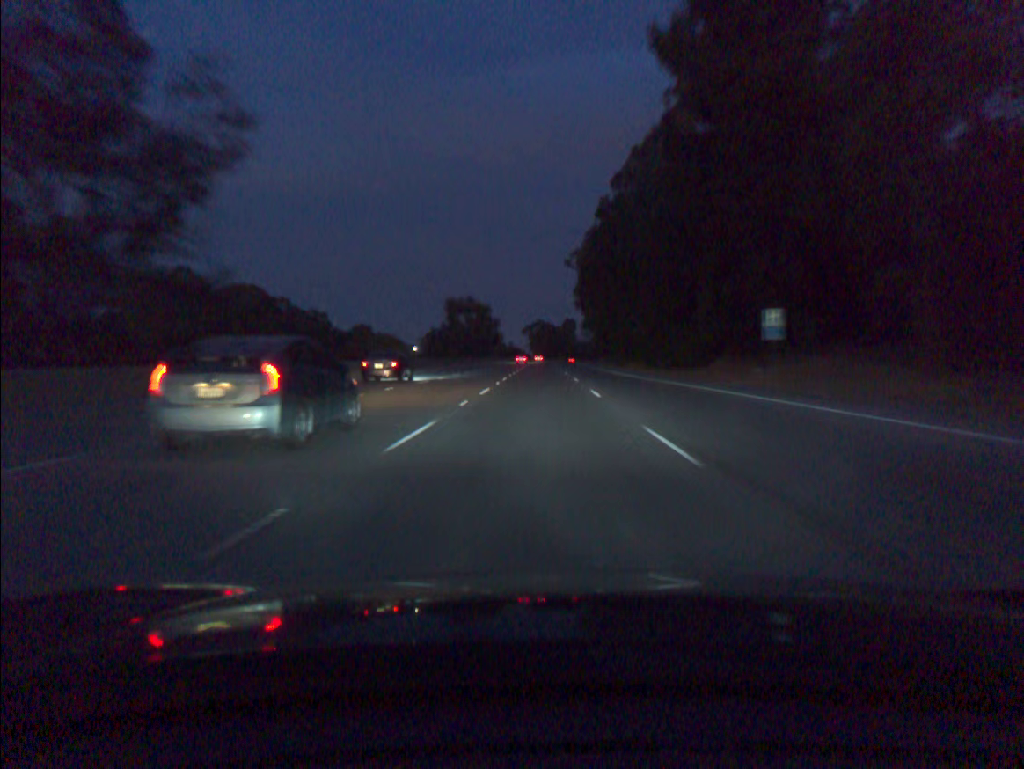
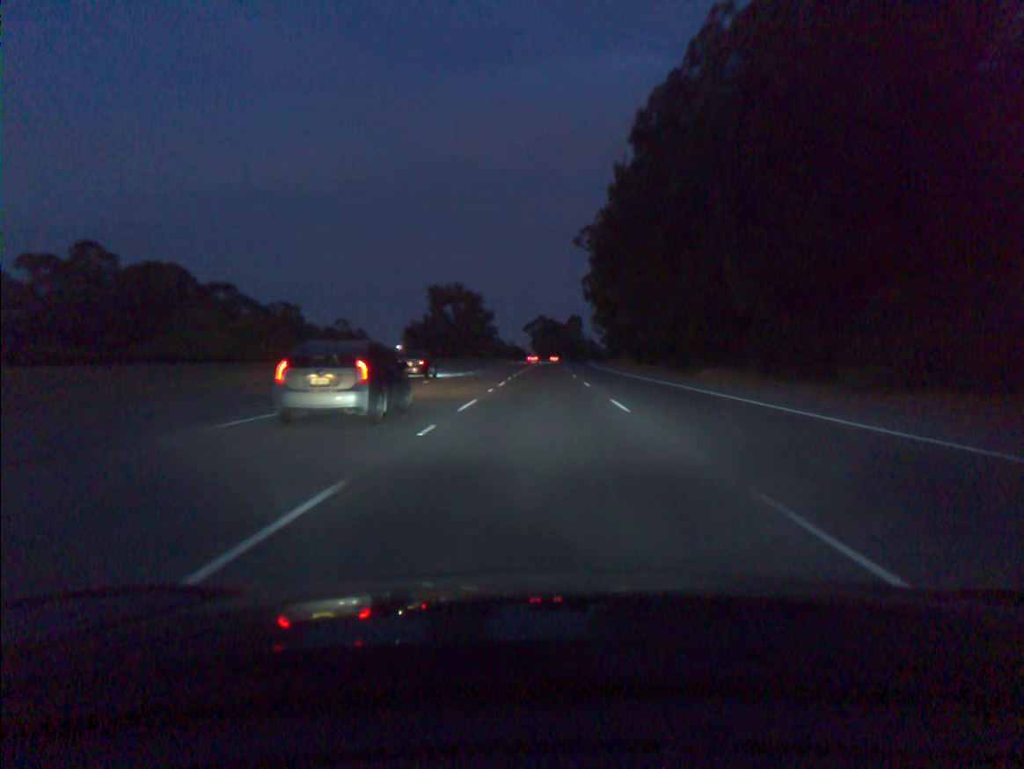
(-0.1, +36.6) m; 0°
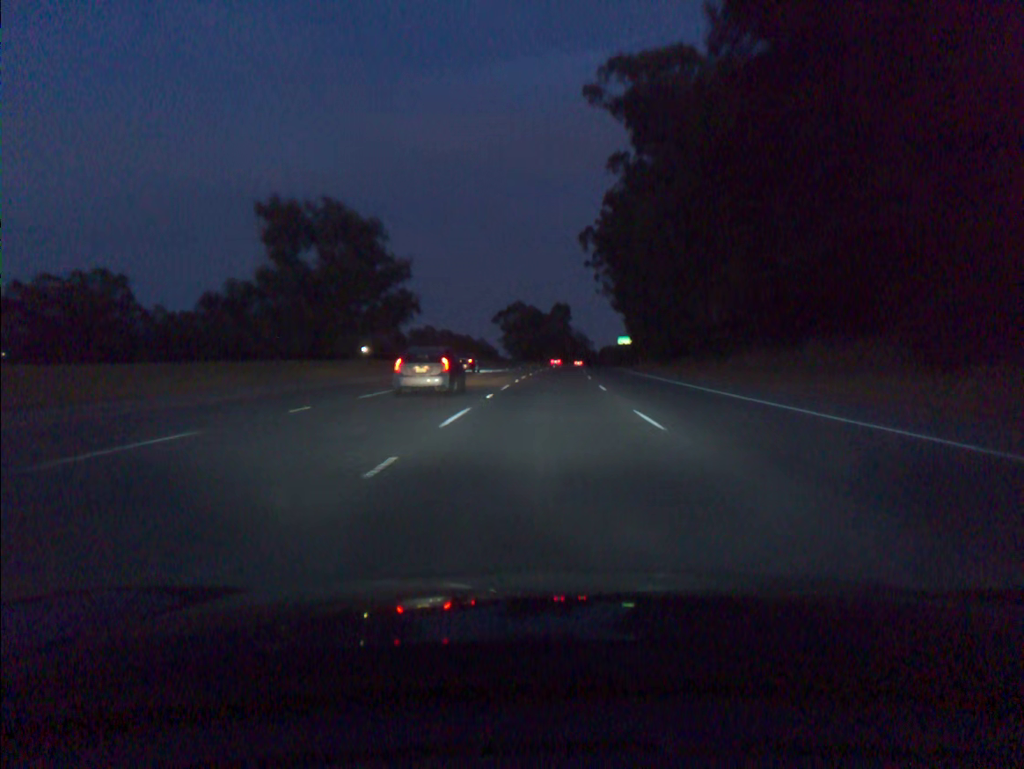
(+0.9, +91.5) m; +2°
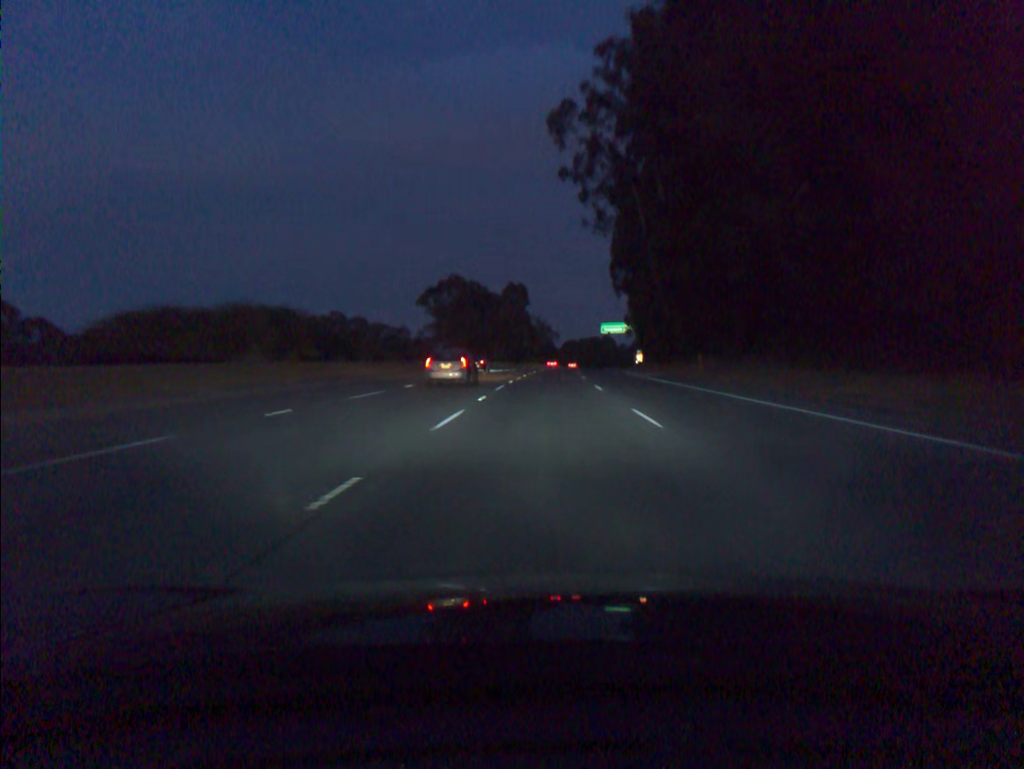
(+2.0, +73.4) m; +3°
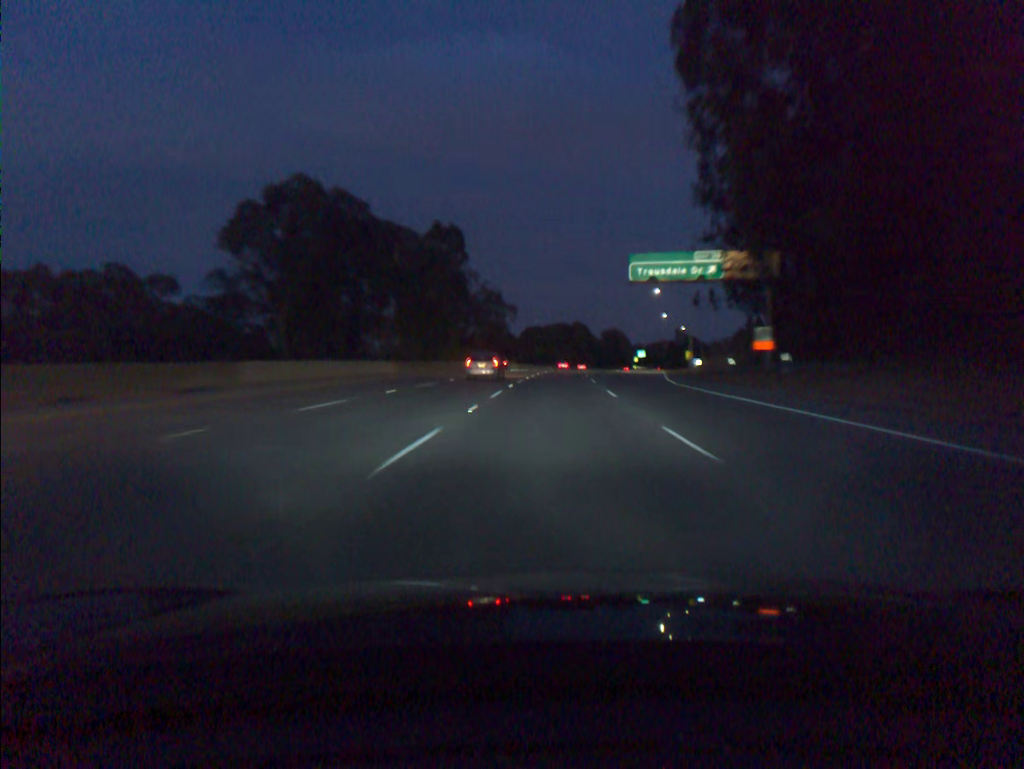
(+2.2, +92.0) m; +3°
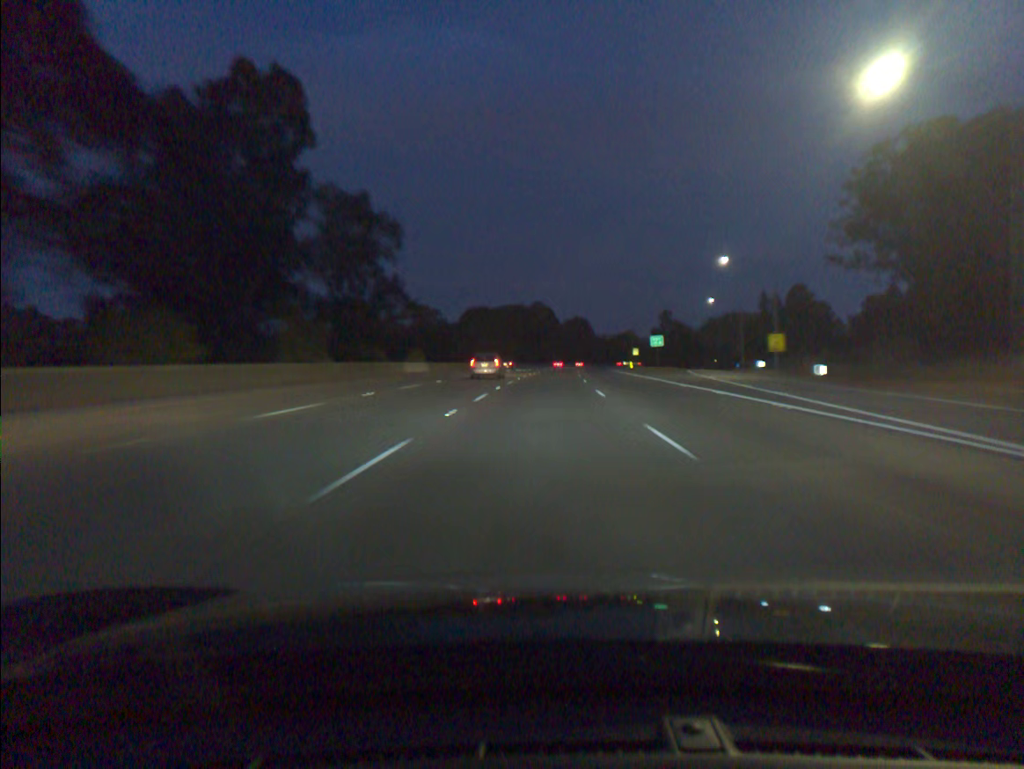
(+2.3, +73.9) m; +3°
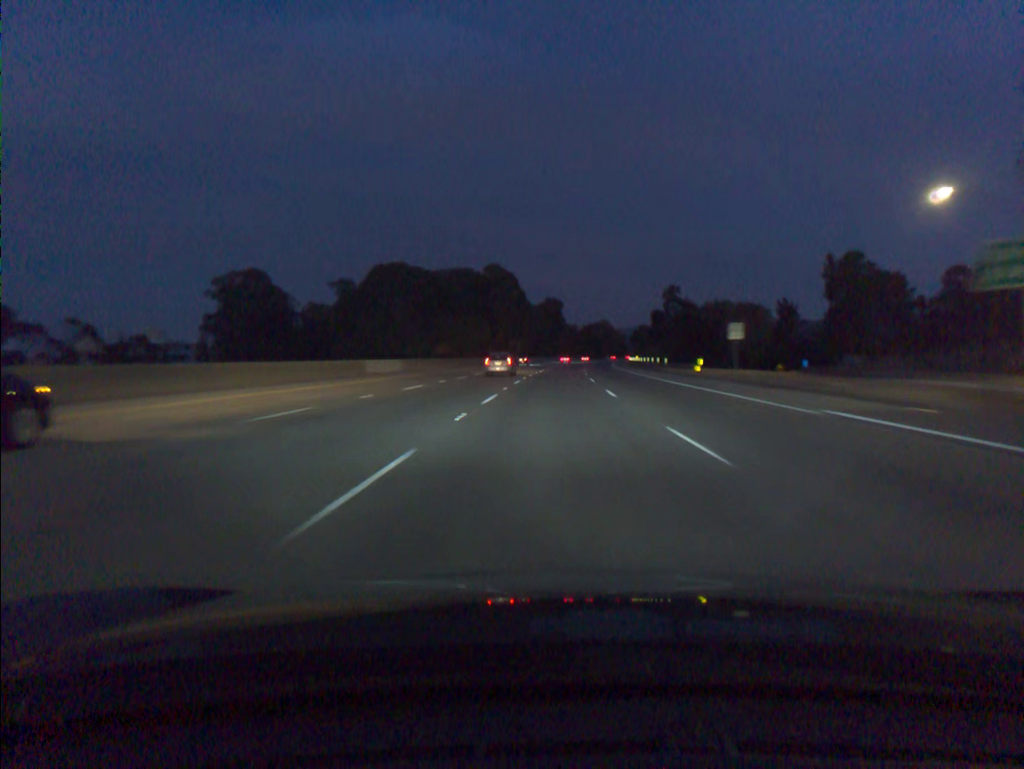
(+1.4, +74.0) m; +2°
